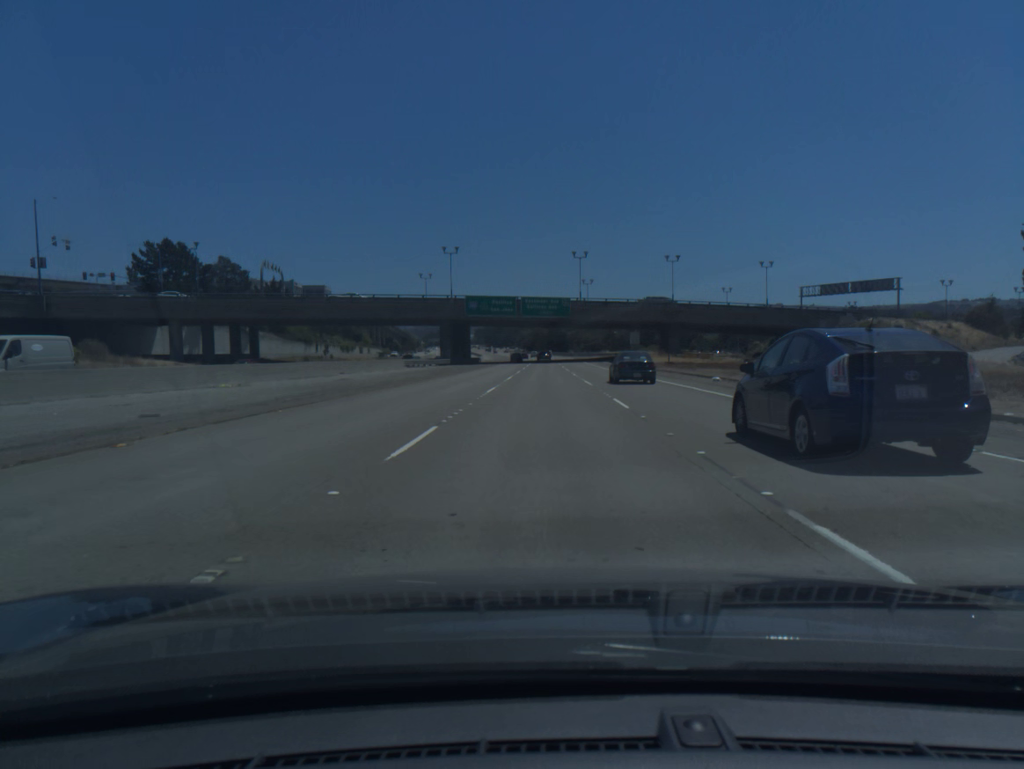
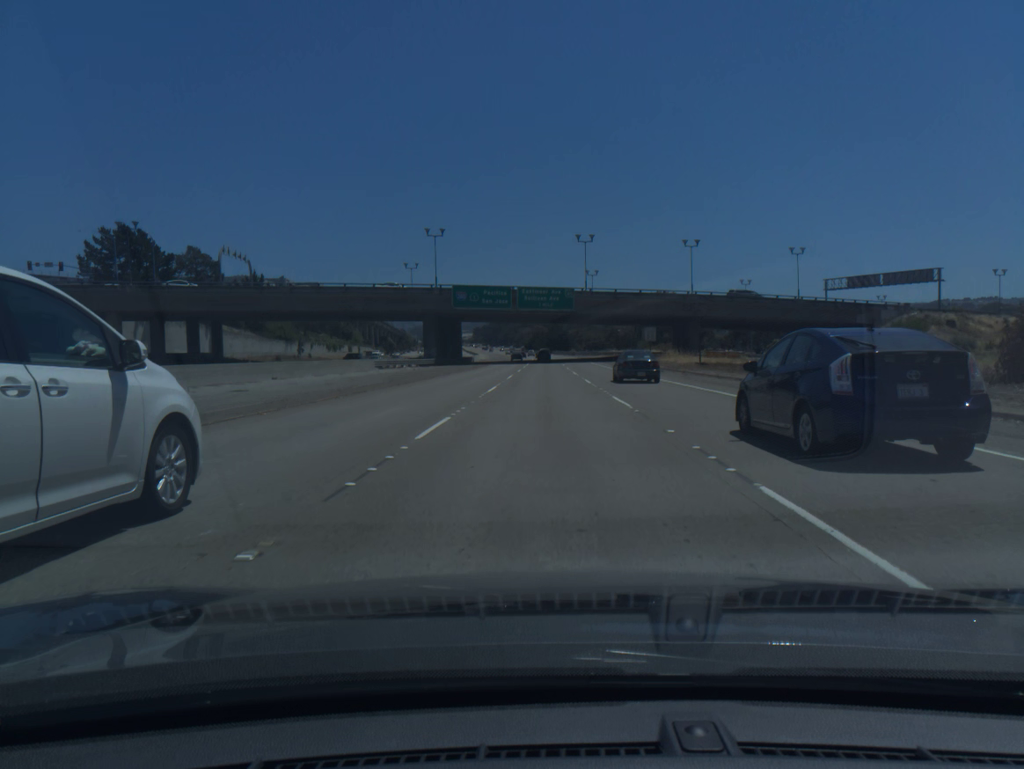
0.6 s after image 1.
(0.0, +14.1) m; 0°
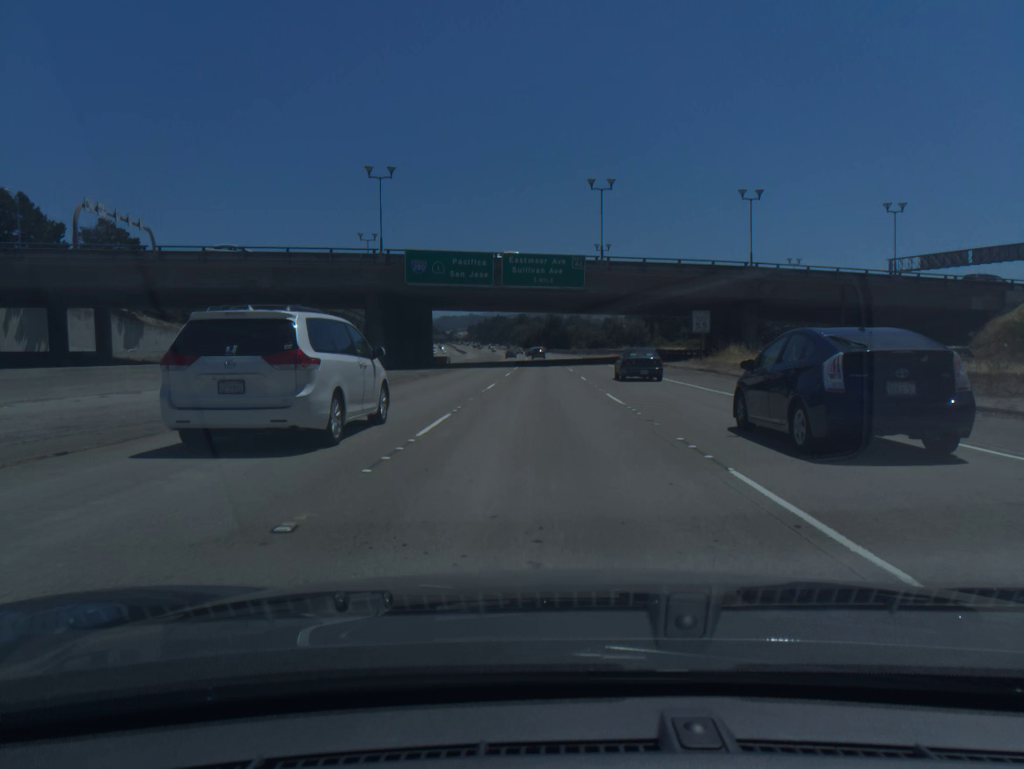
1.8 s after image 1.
(+0.1, +28.3) m; 0°
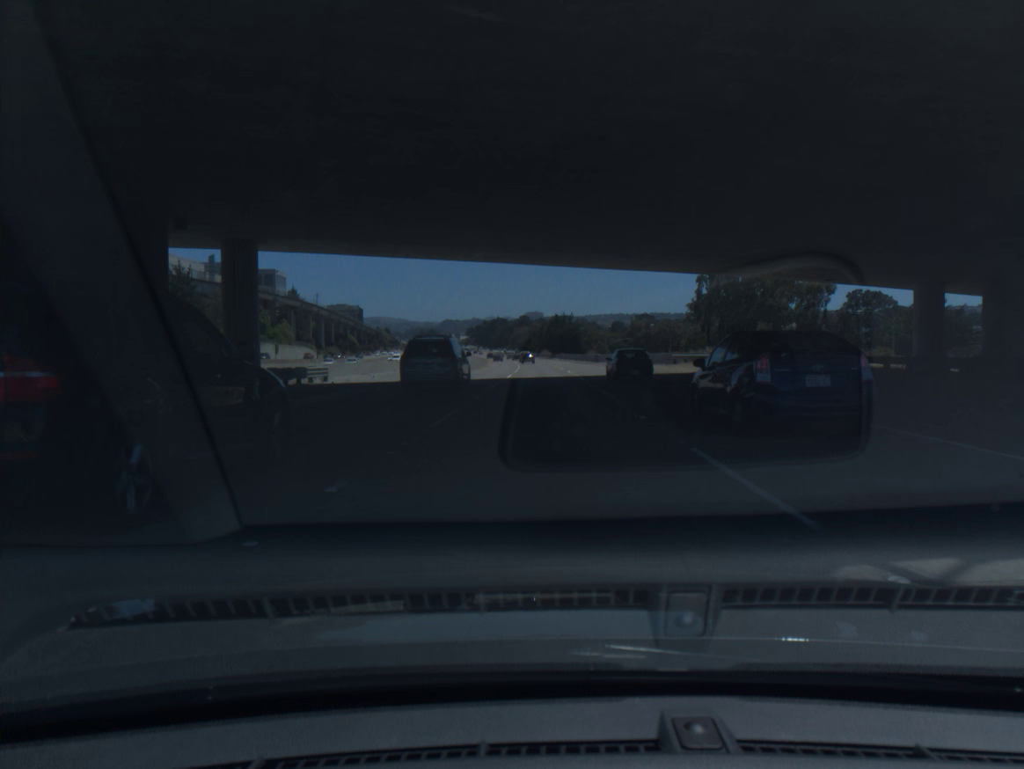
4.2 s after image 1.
(0.0, +56.5) m; 0°
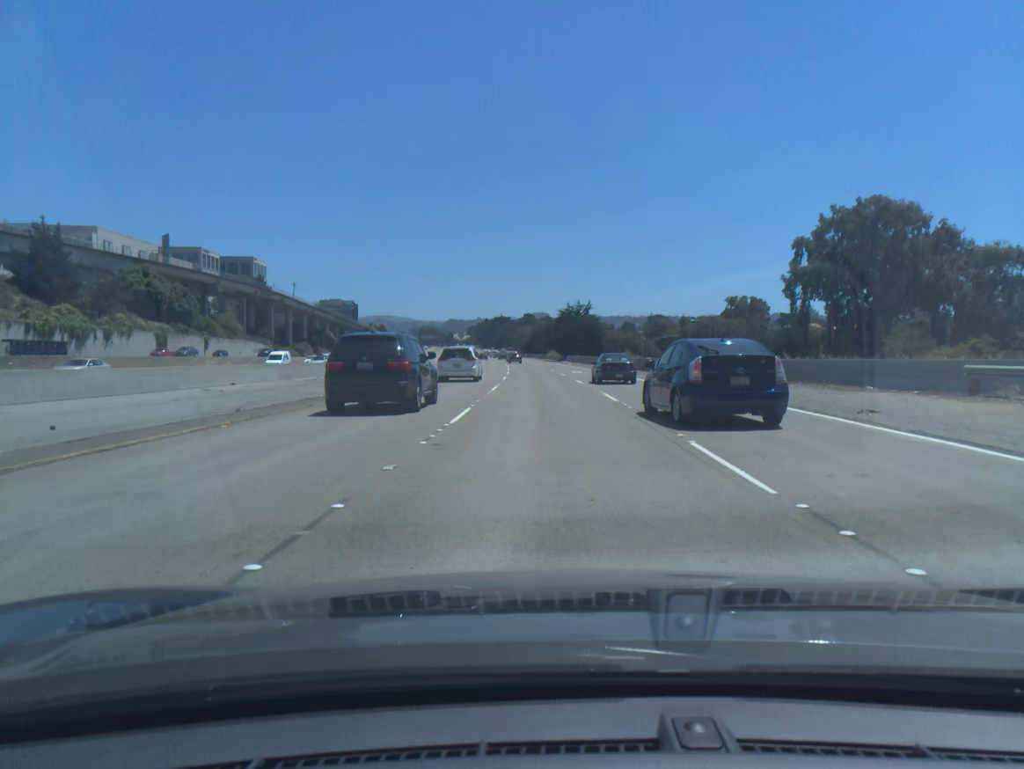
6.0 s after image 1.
(-0.2, +42.2) m; 0°
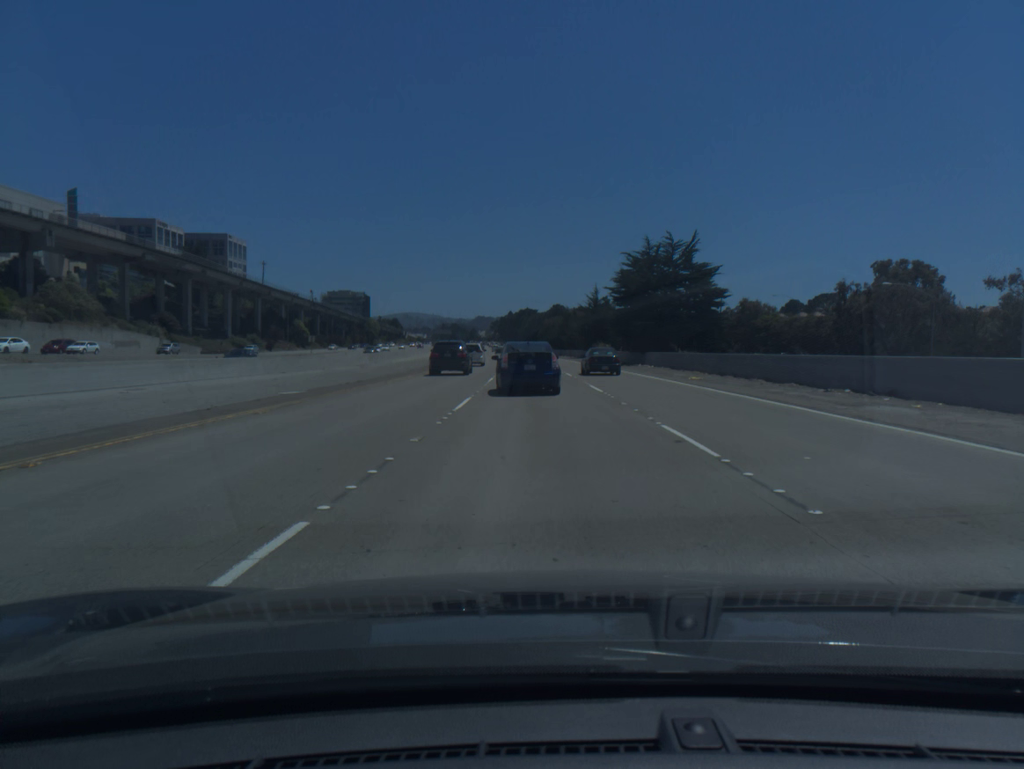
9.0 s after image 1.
(-1.2, +70.0) m; -2°
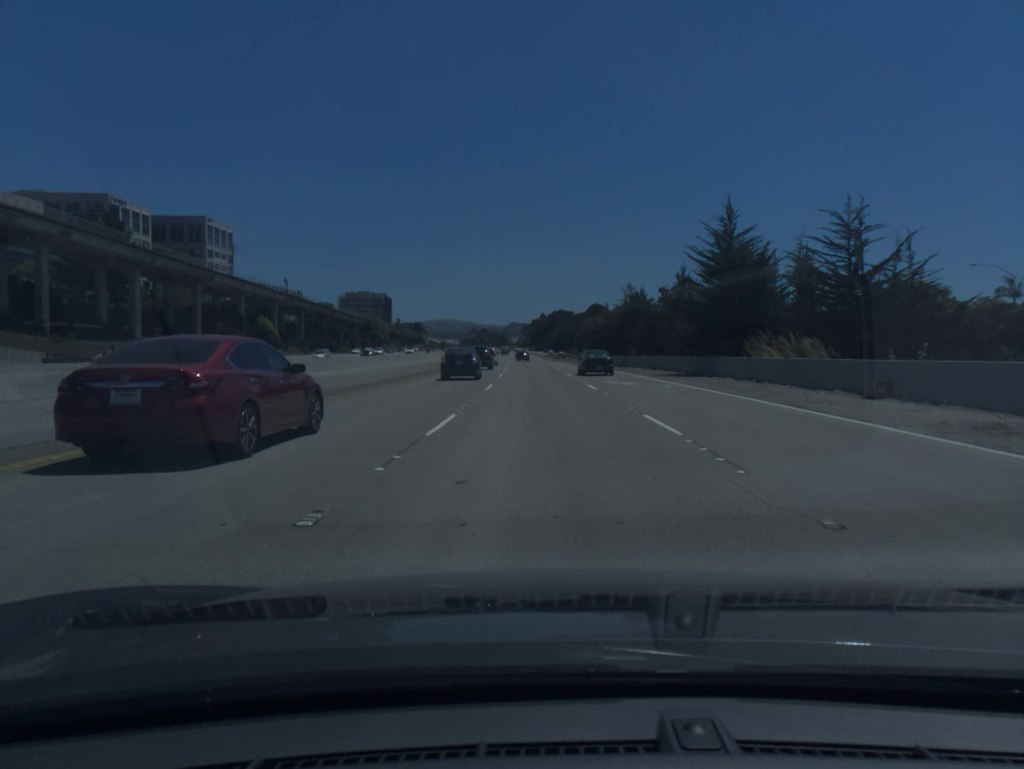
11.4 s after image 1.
(-1.2, +55.9) m; -2°
